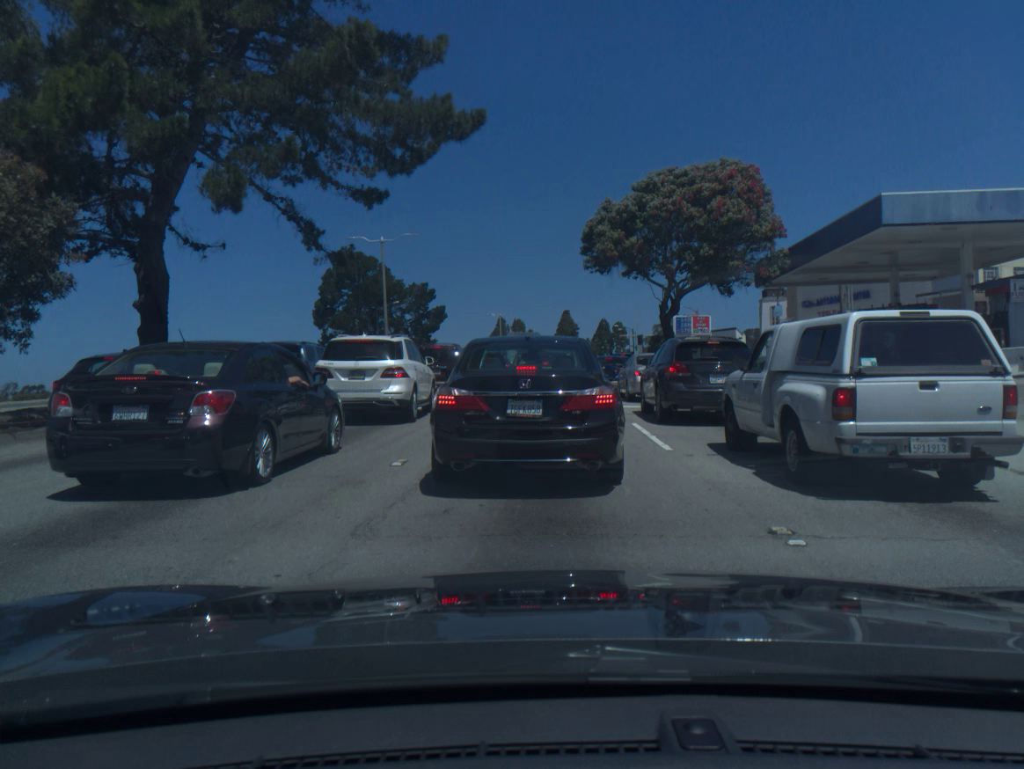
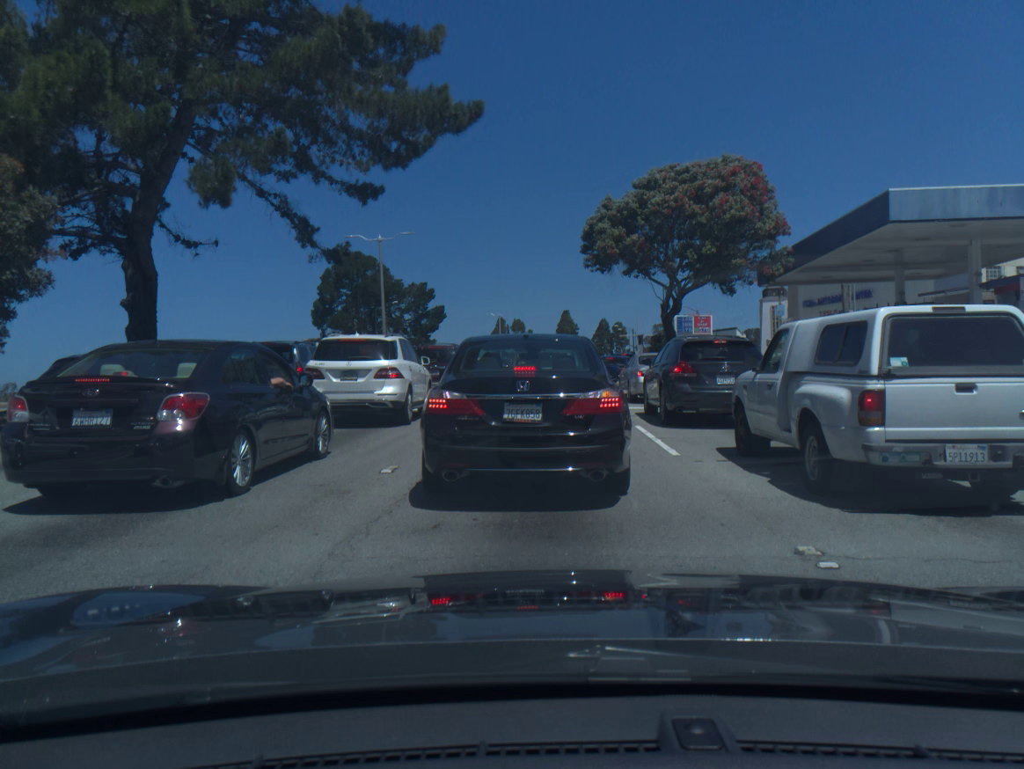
(-0.1, +0.6) m; 0°
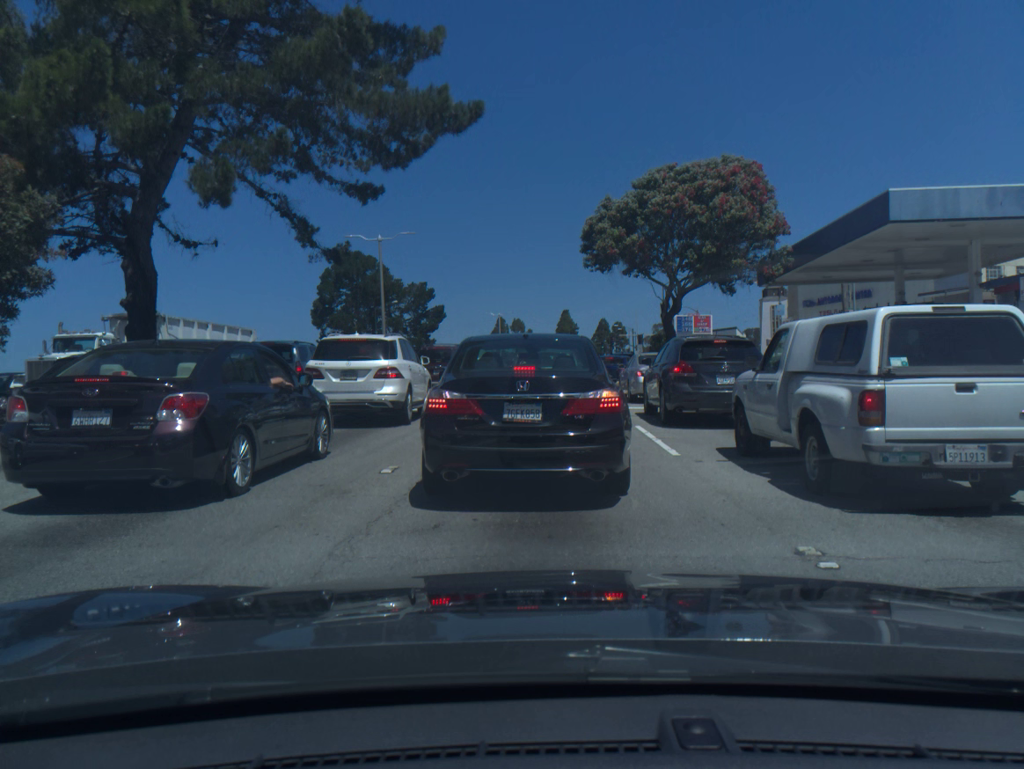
(0.0, 0.0) m; 0°
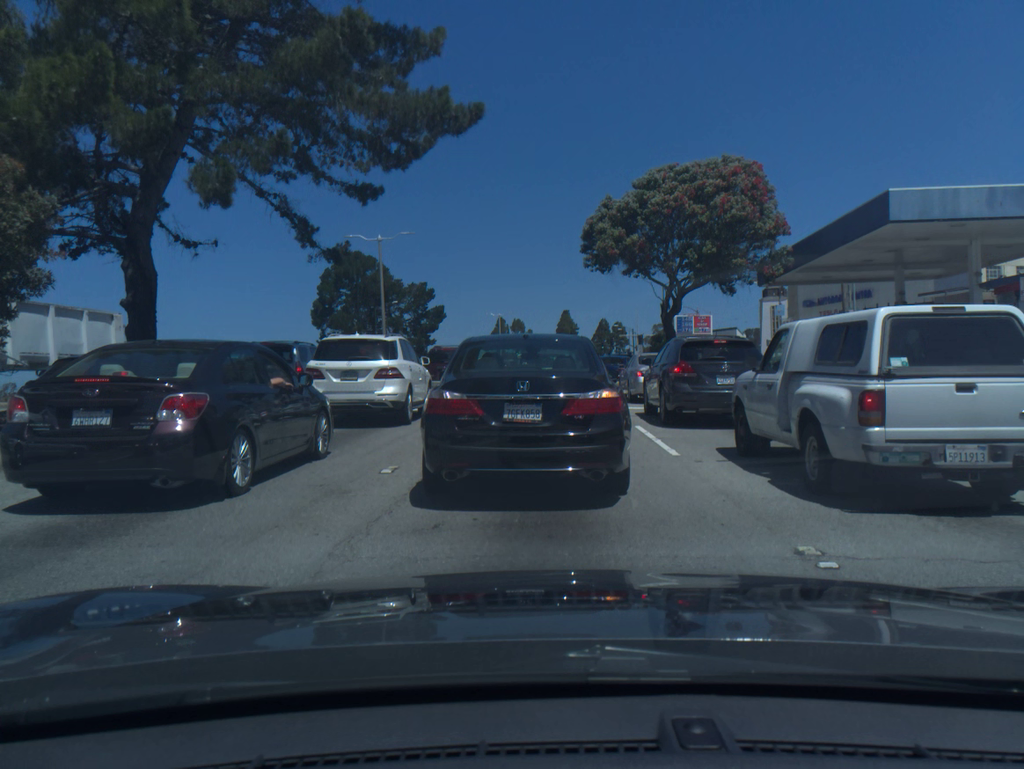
(0.0, 0.0) m; 0°
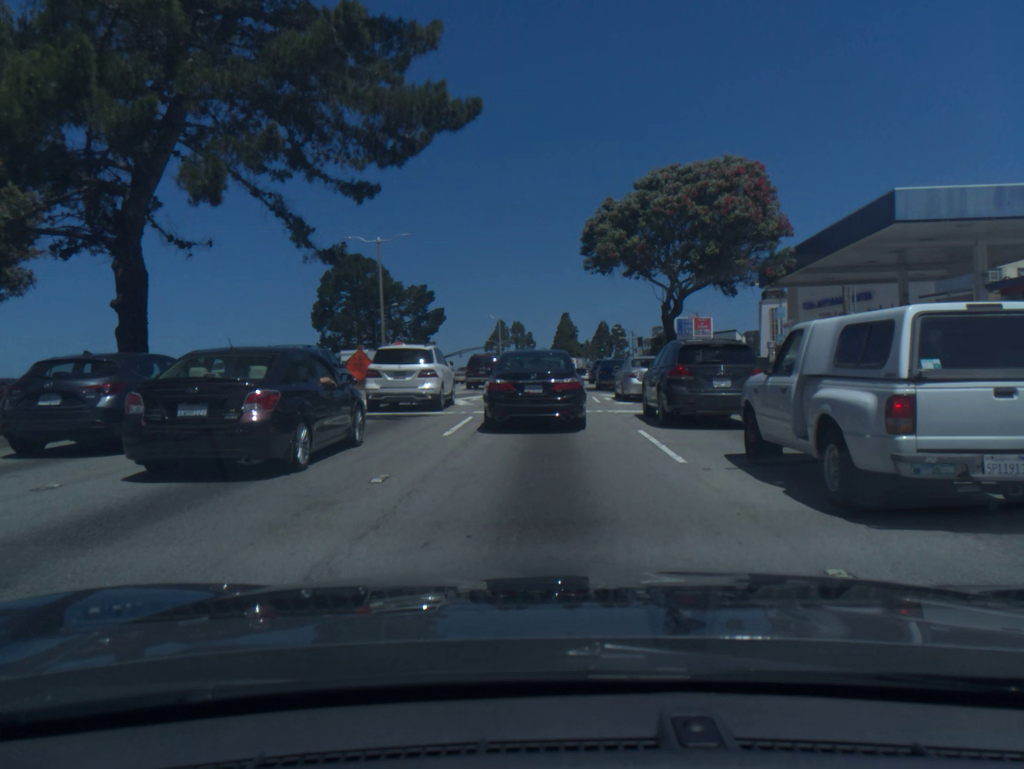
(0.0, +0.4) m; -1°
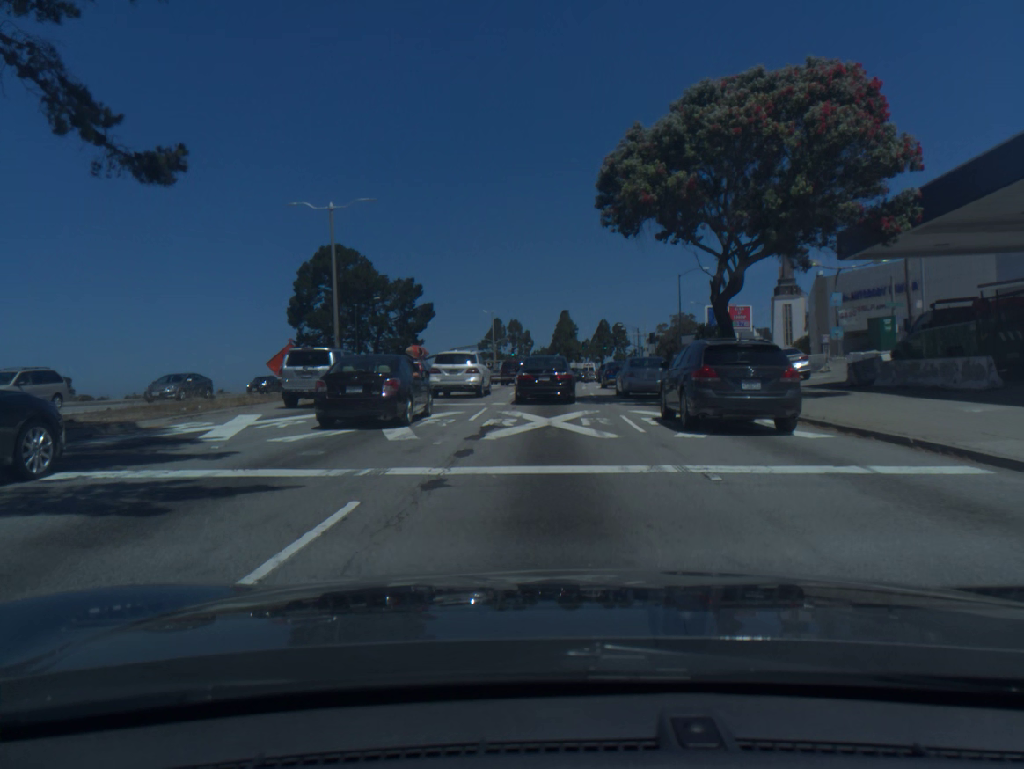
(-0.3, +10.5) m; -1°
